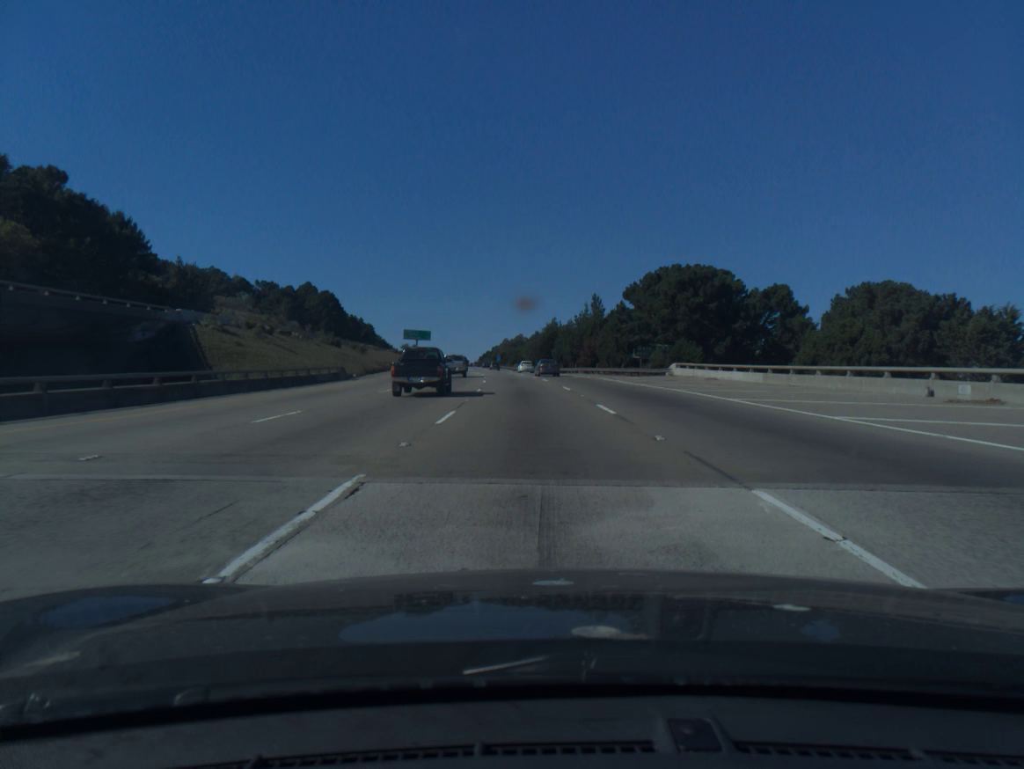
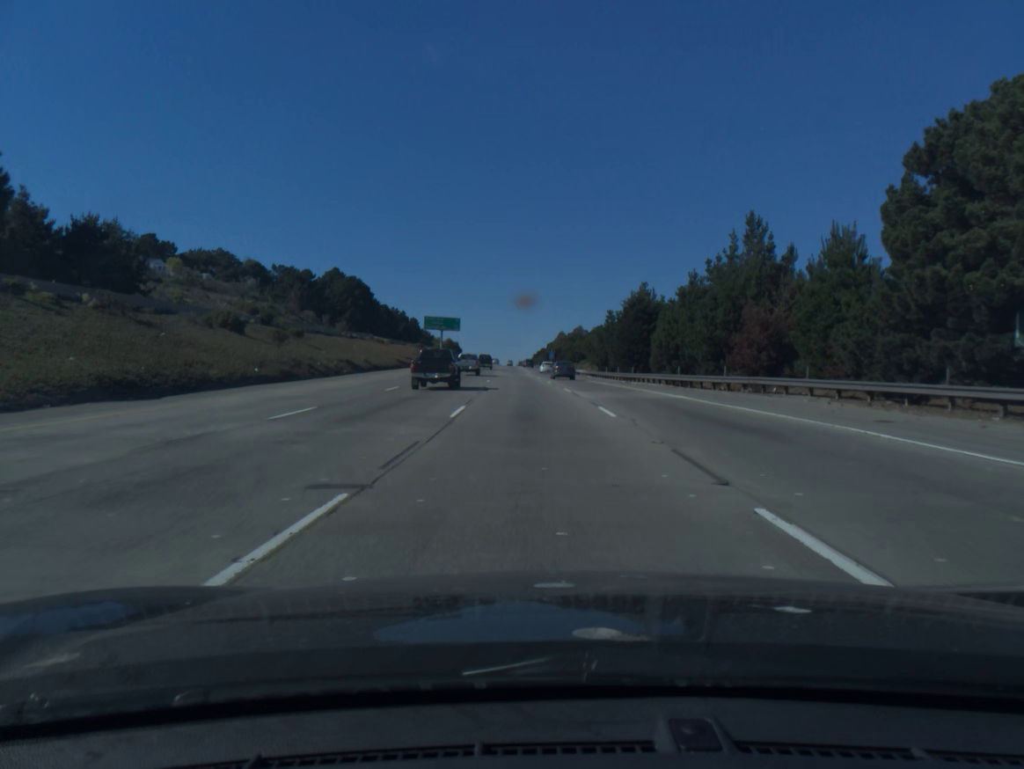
(-1.8, +52.6) m; -4°
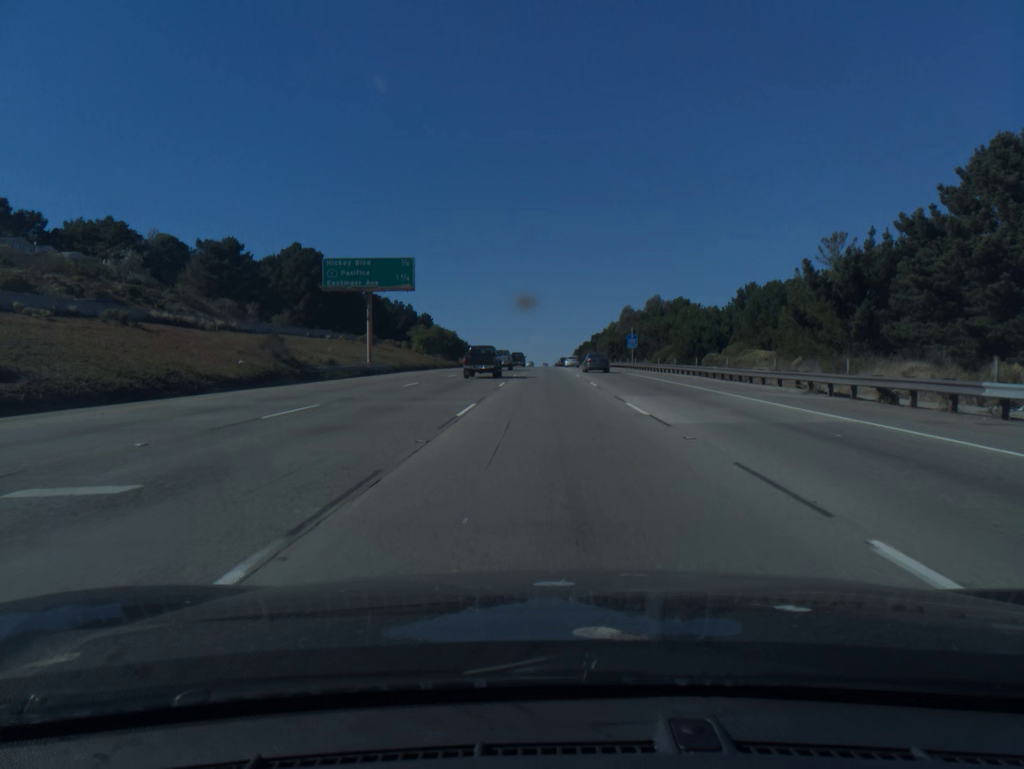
(-3.3, +88.8) m; -3°
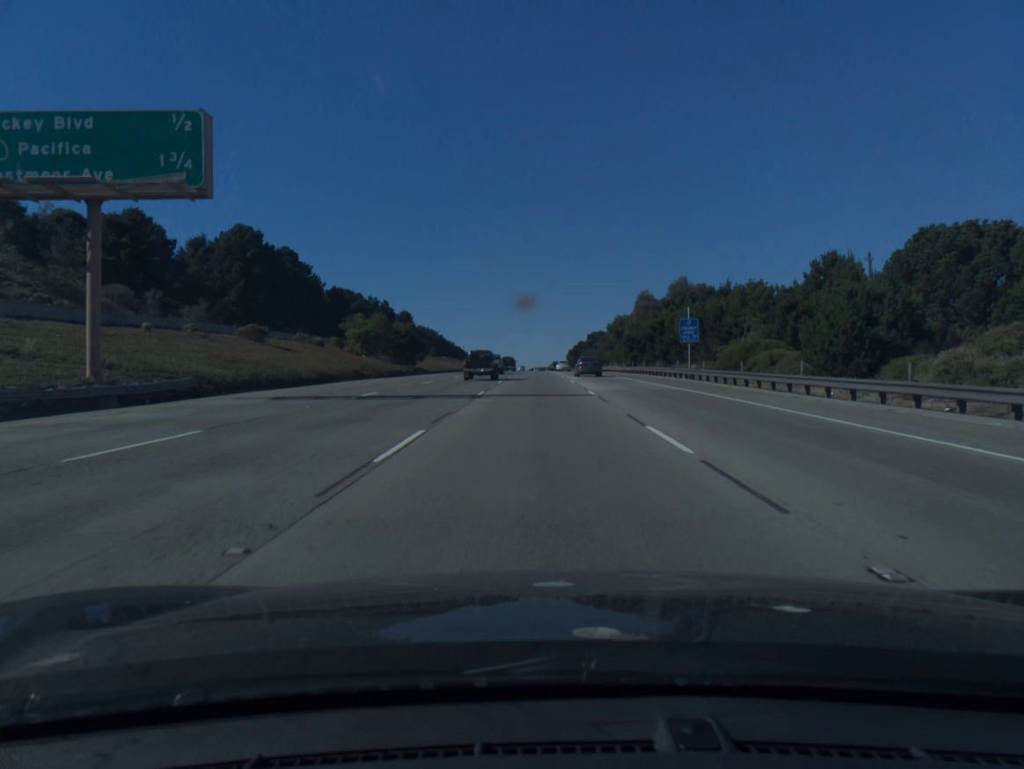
(+0.2, +35.4) m; 0°
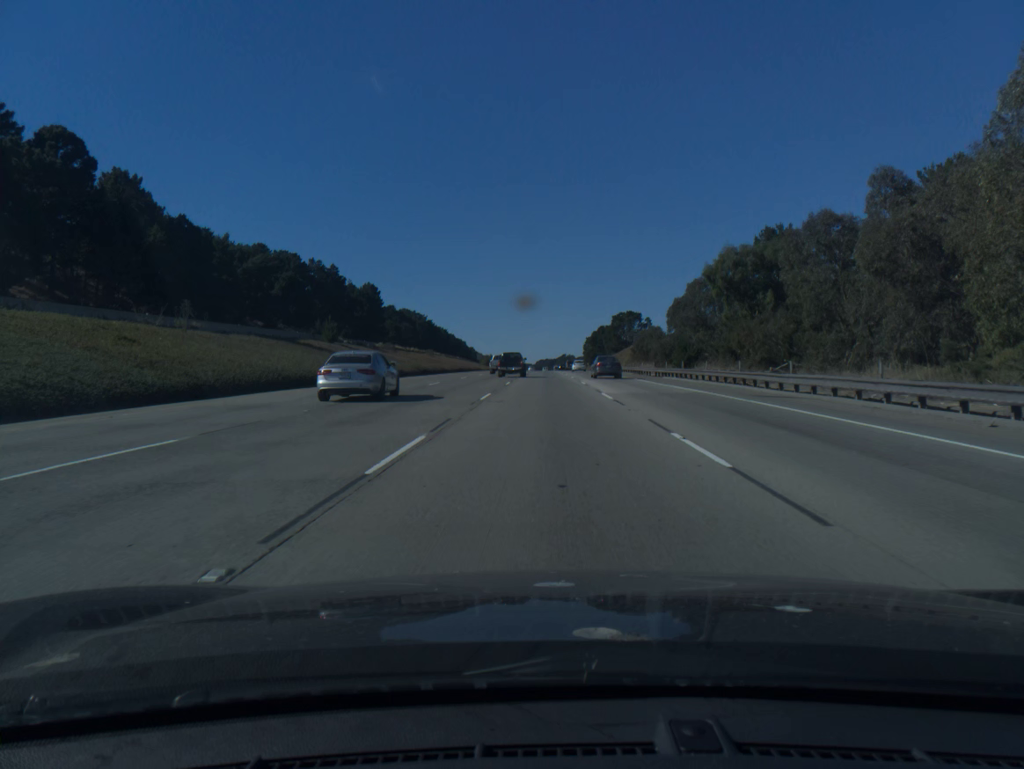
(-0.6, +88.7) m; -1°
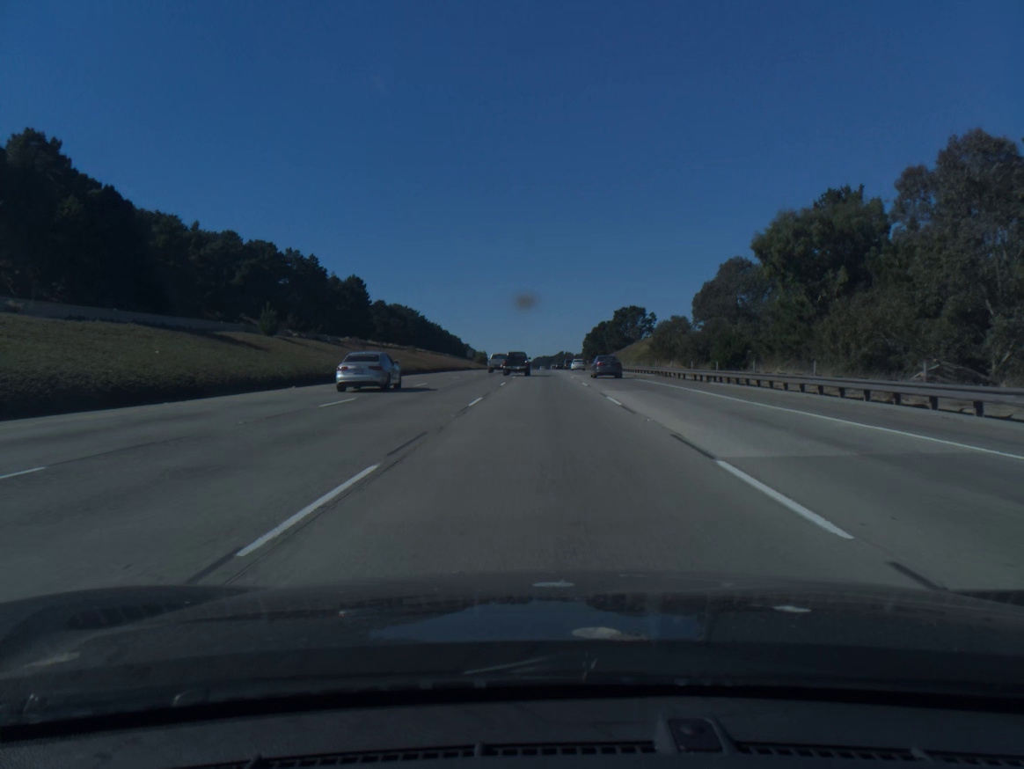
(0.0, +17.8) m; 0°
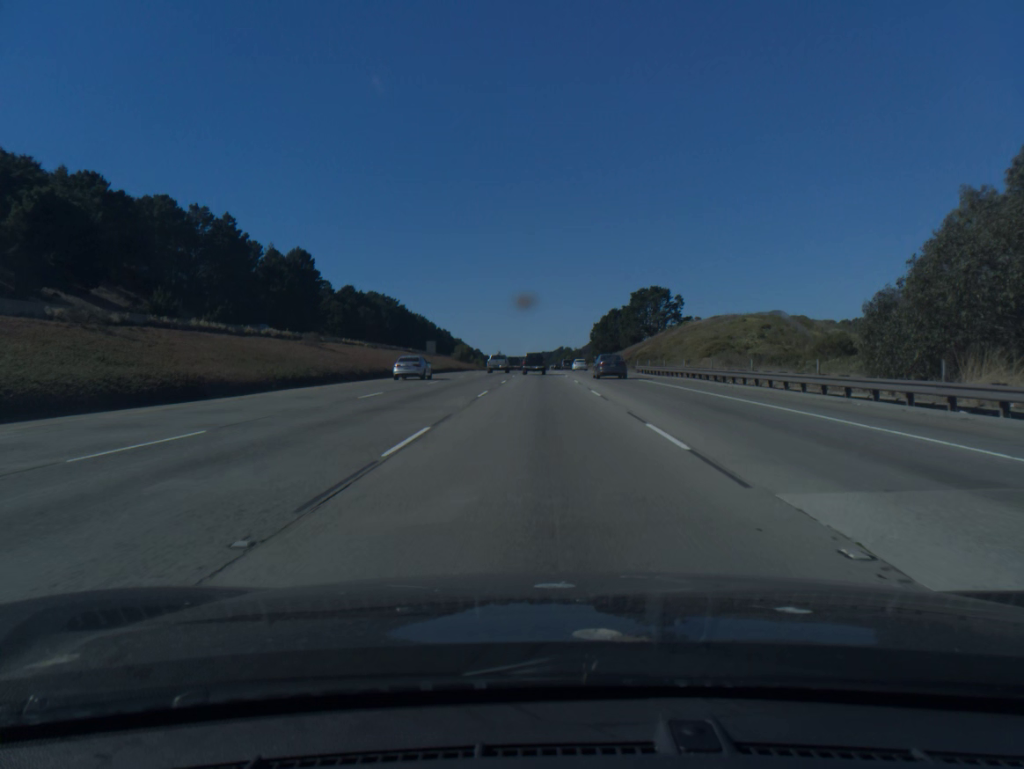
(+0.1, +53.6) m; 0°
